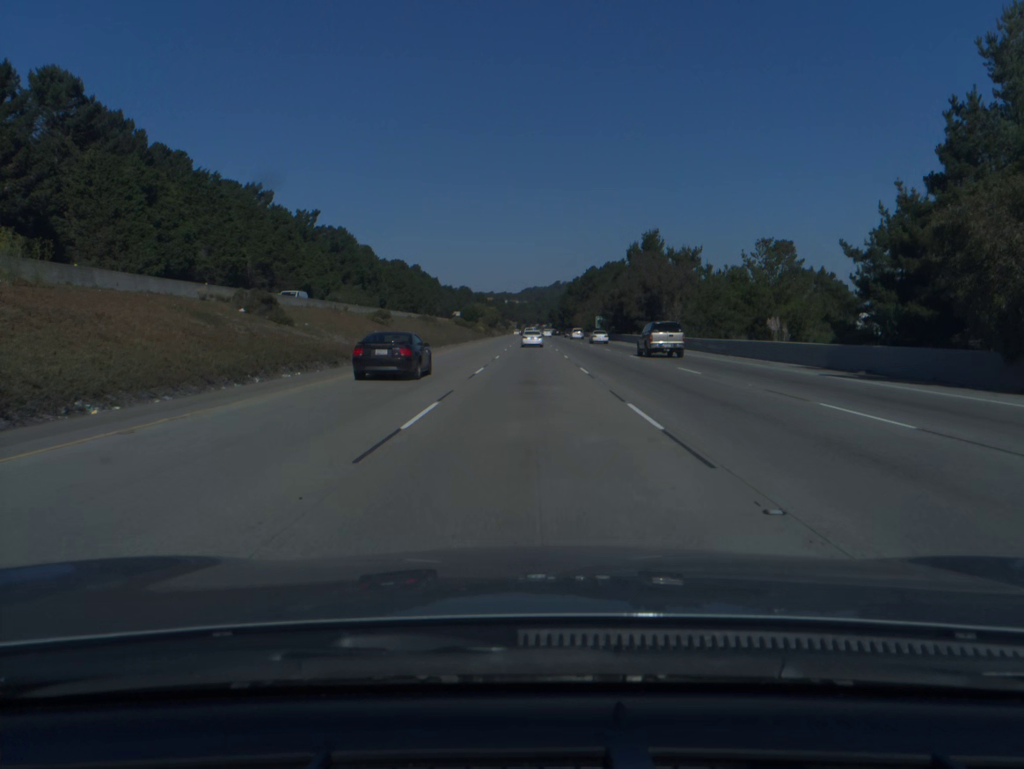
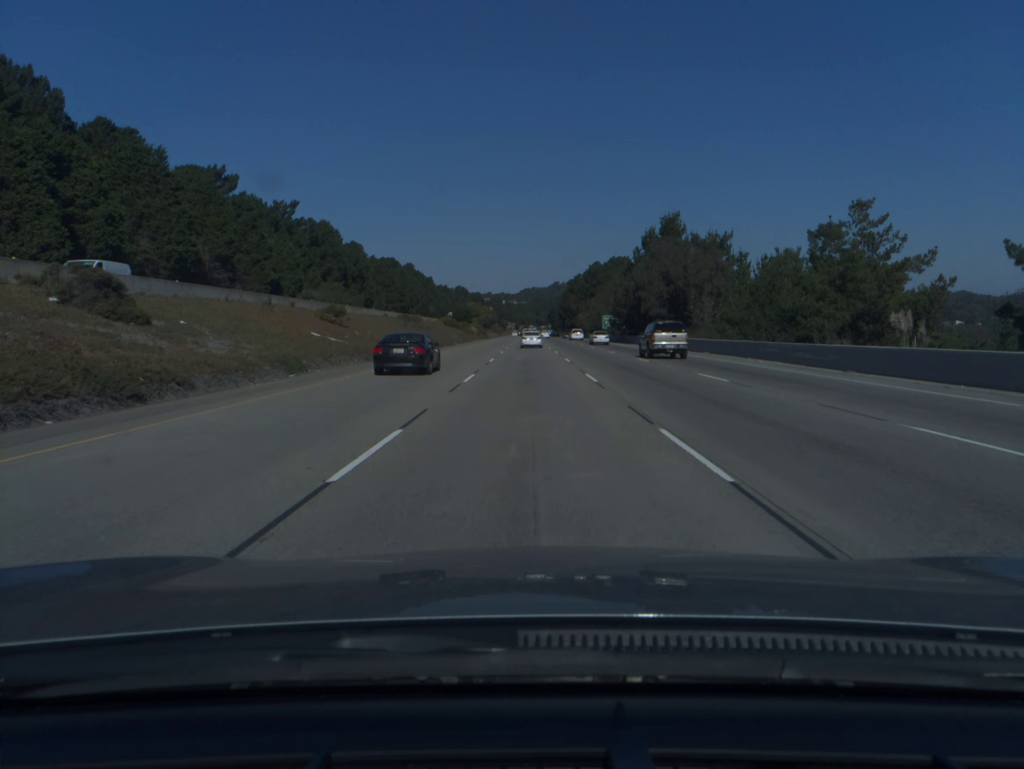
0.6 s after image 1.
(0.0, +18.5) m; 0°
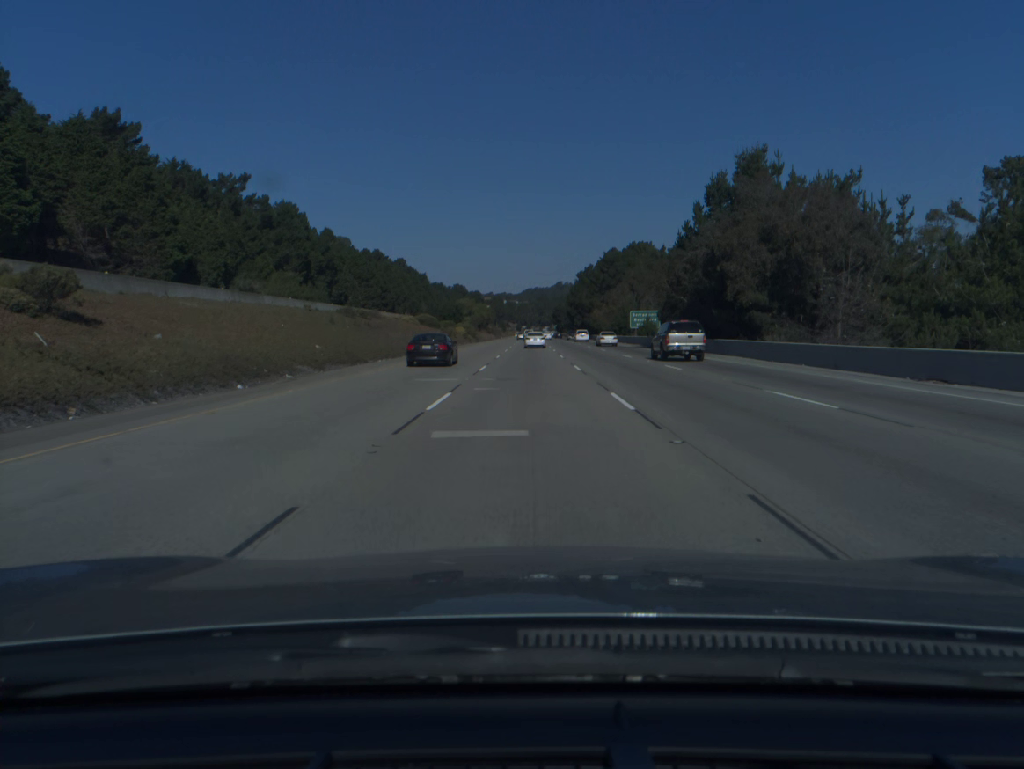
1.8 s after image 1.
(-0.1, +37.1) m; 0°
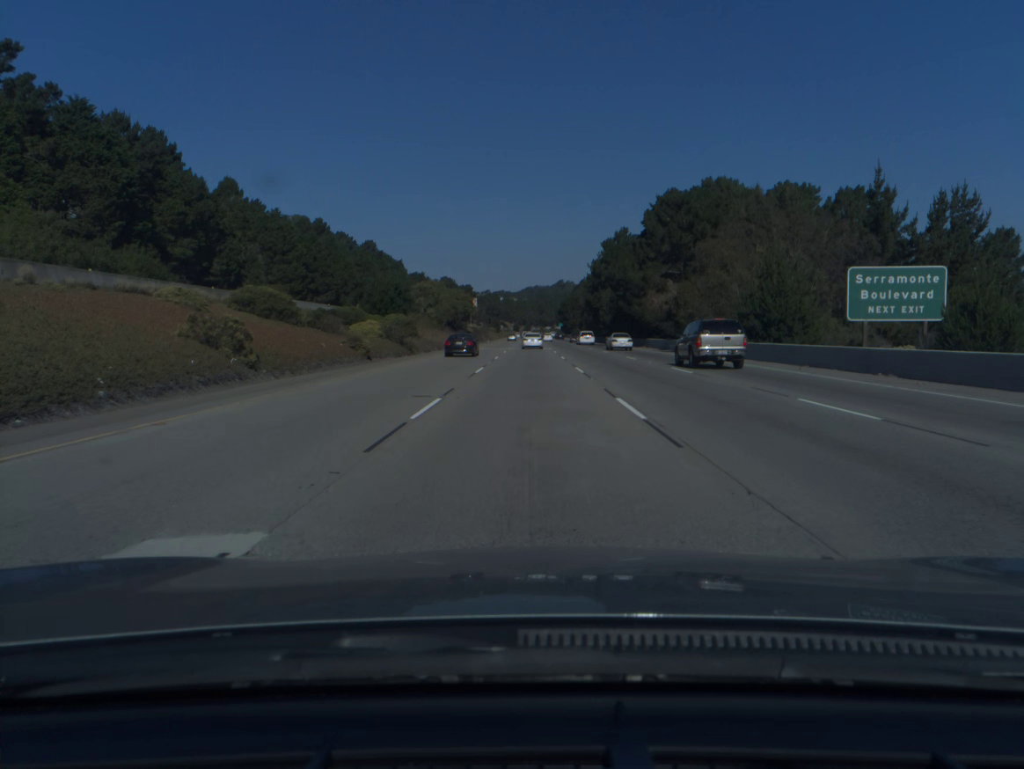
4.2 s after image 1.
(0.0, +74.5) m; 0°
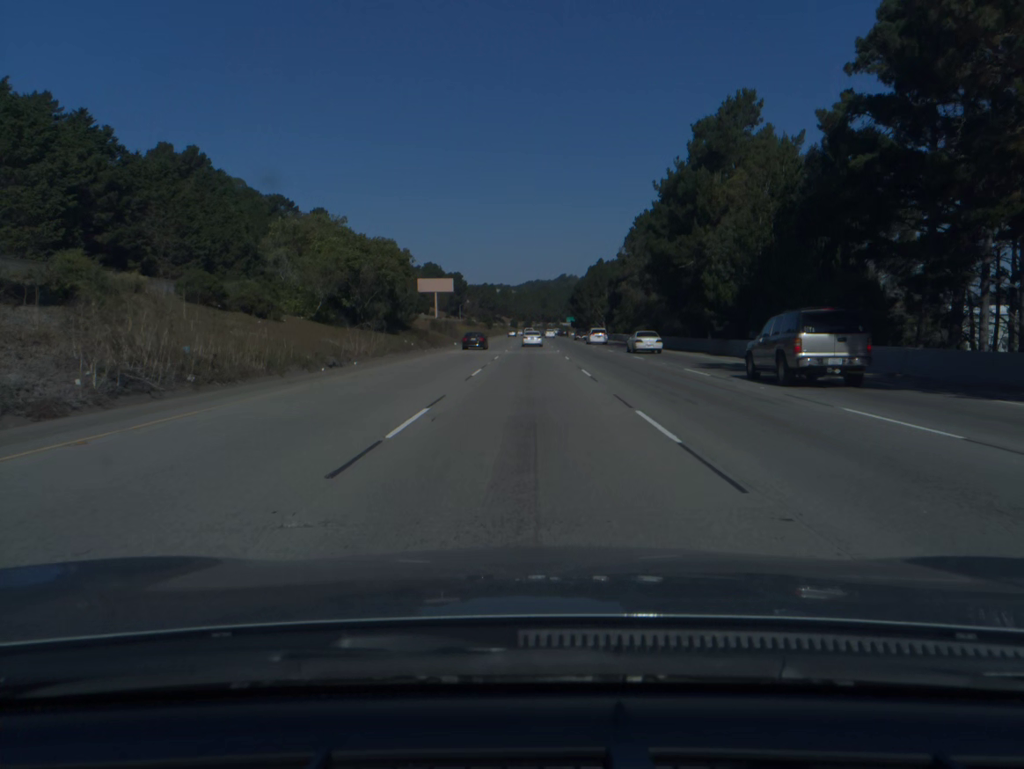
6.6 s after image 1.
(0.0, +75.3) m; 0°
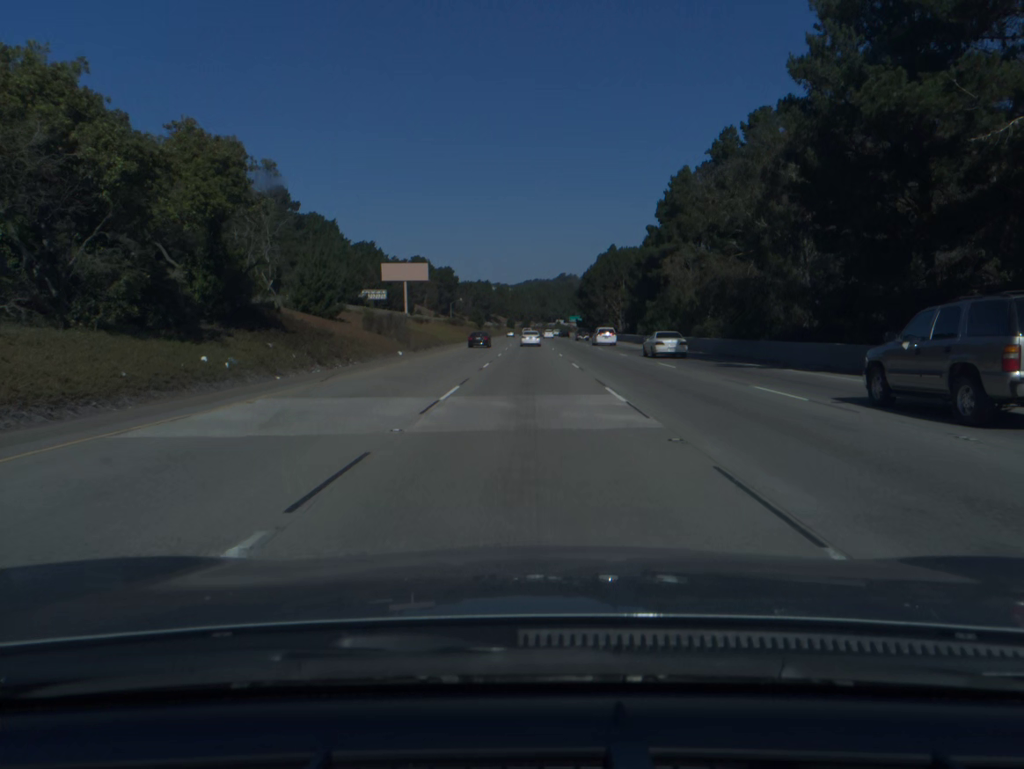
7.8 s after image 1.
(+0.1, +38.1) m; 0°
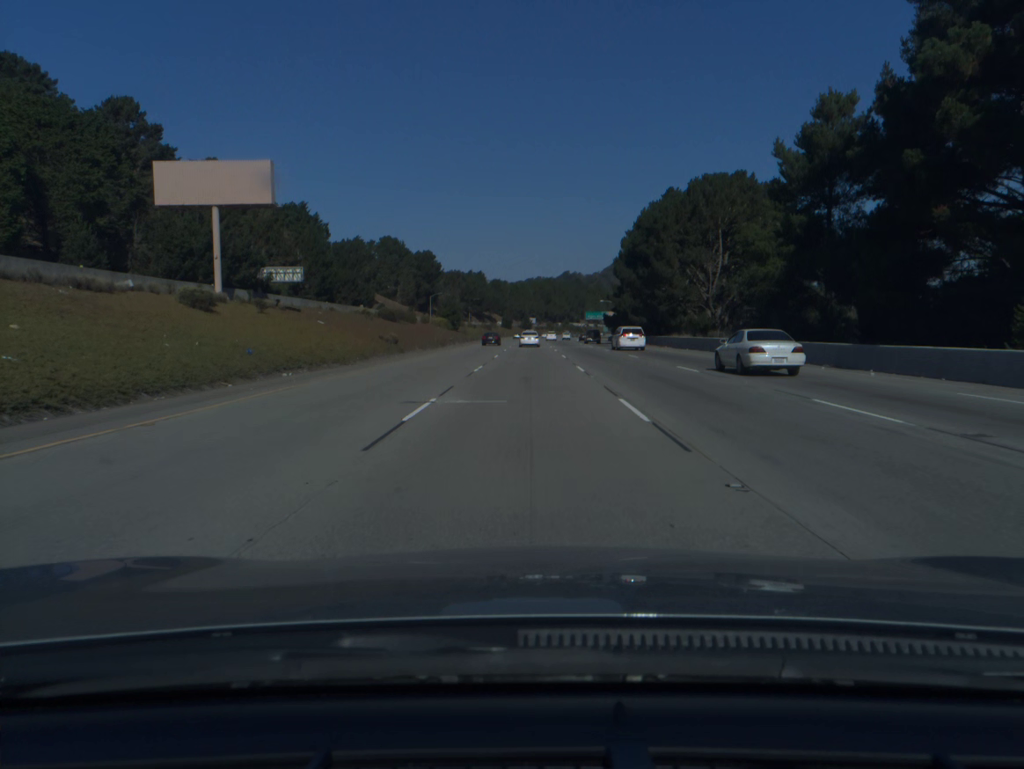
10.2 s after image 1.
(-0.1, +76.9) m; 0°
